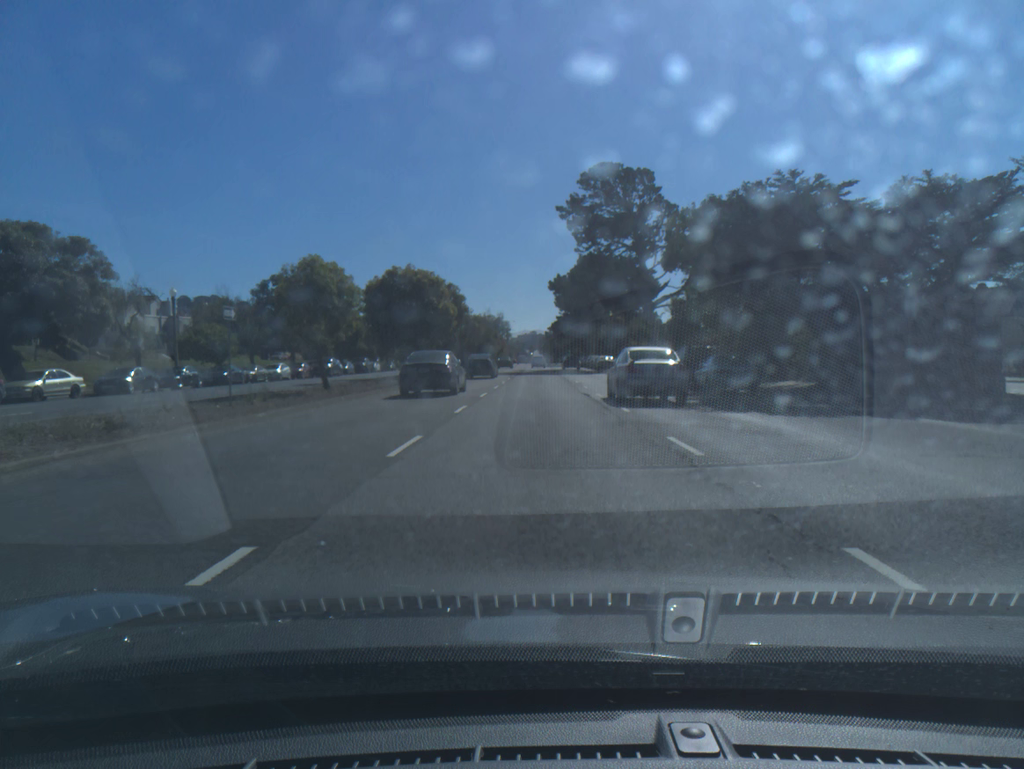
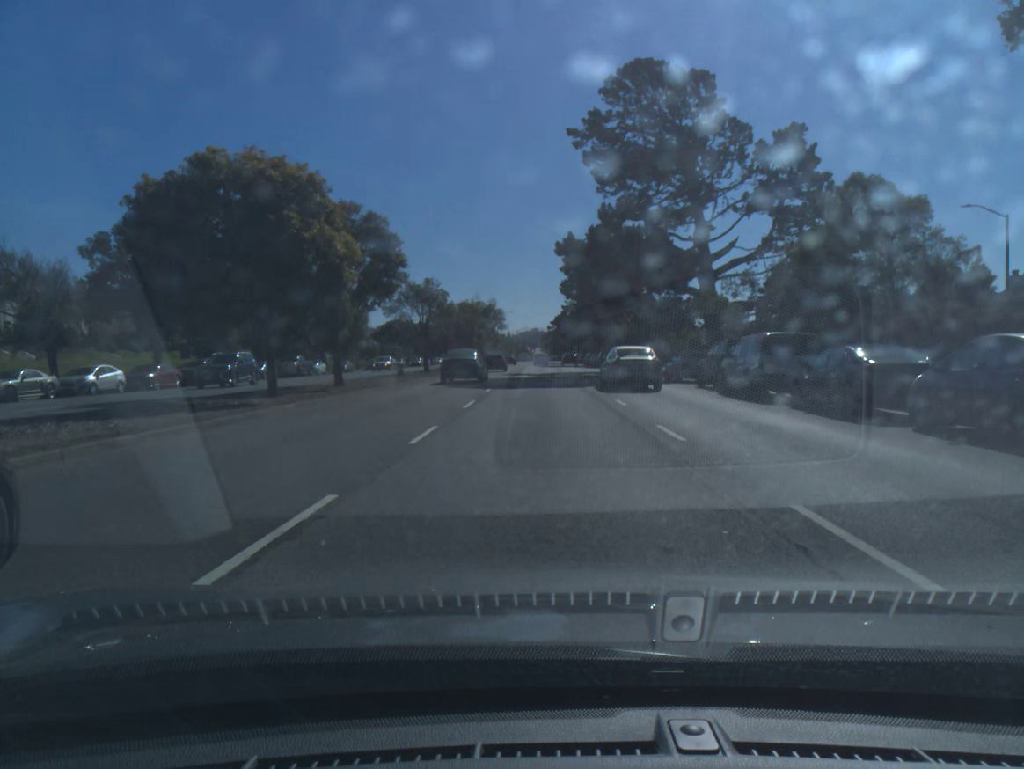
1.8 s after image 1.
(0.0, +28.0) m; 0°
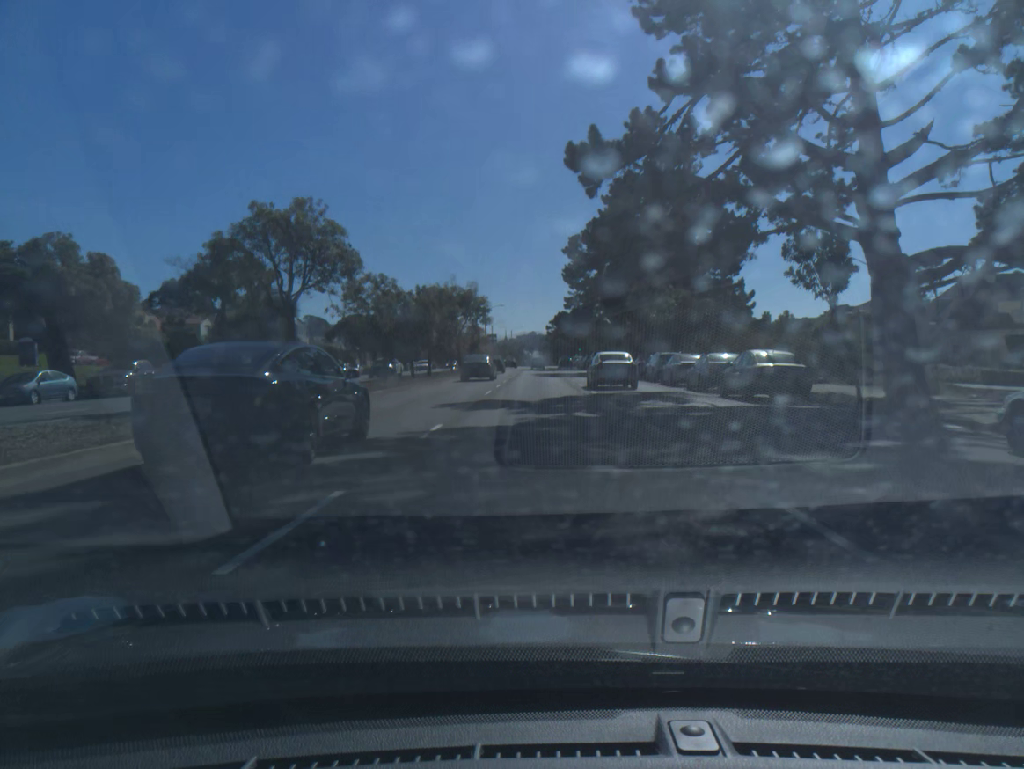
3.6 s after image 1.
(+0.1, +28.0) m; 0°
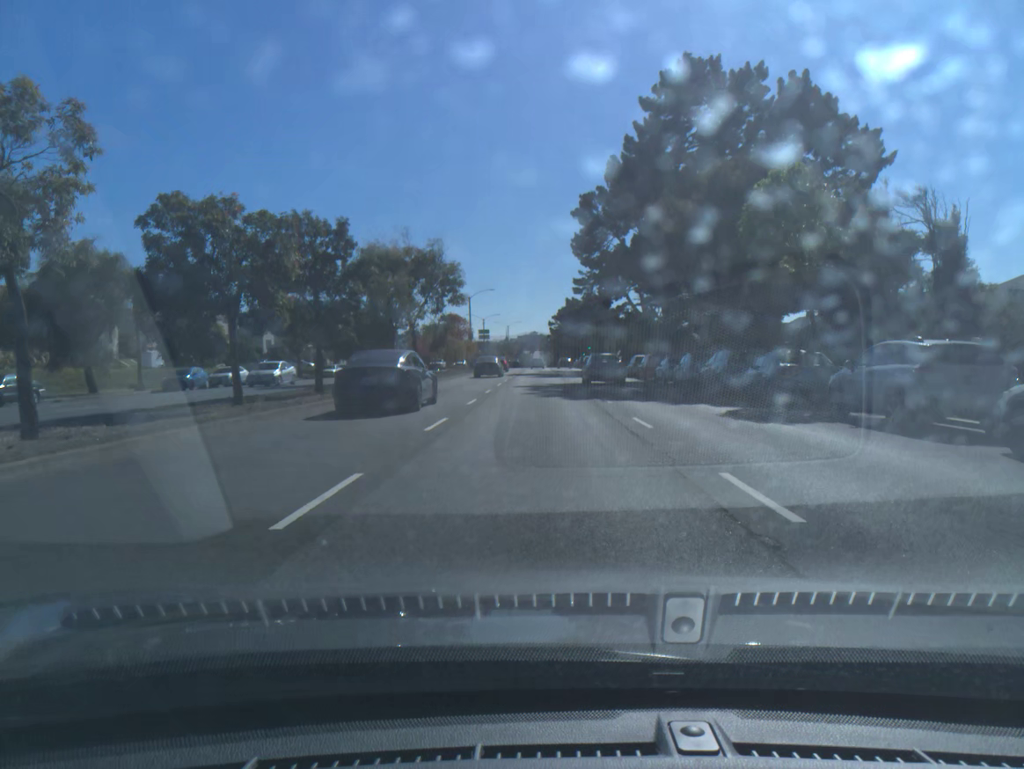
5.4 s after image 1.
(0.0, +28.0) m; 0°
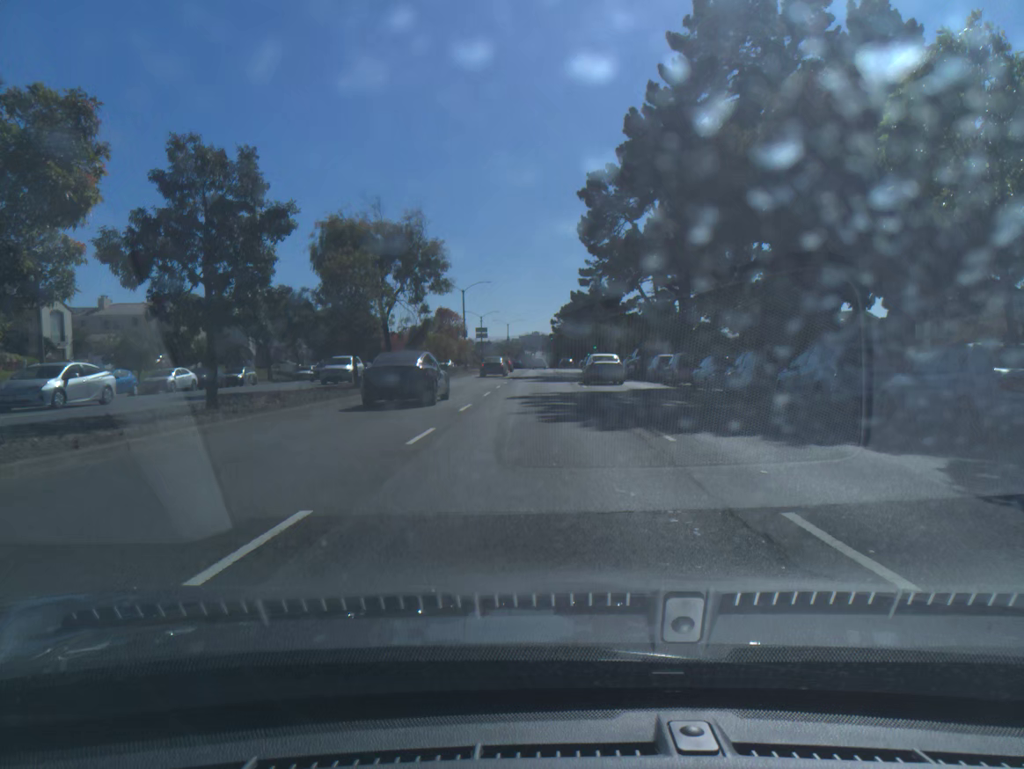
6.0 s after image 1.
(0.0, +9.4) m; 0°
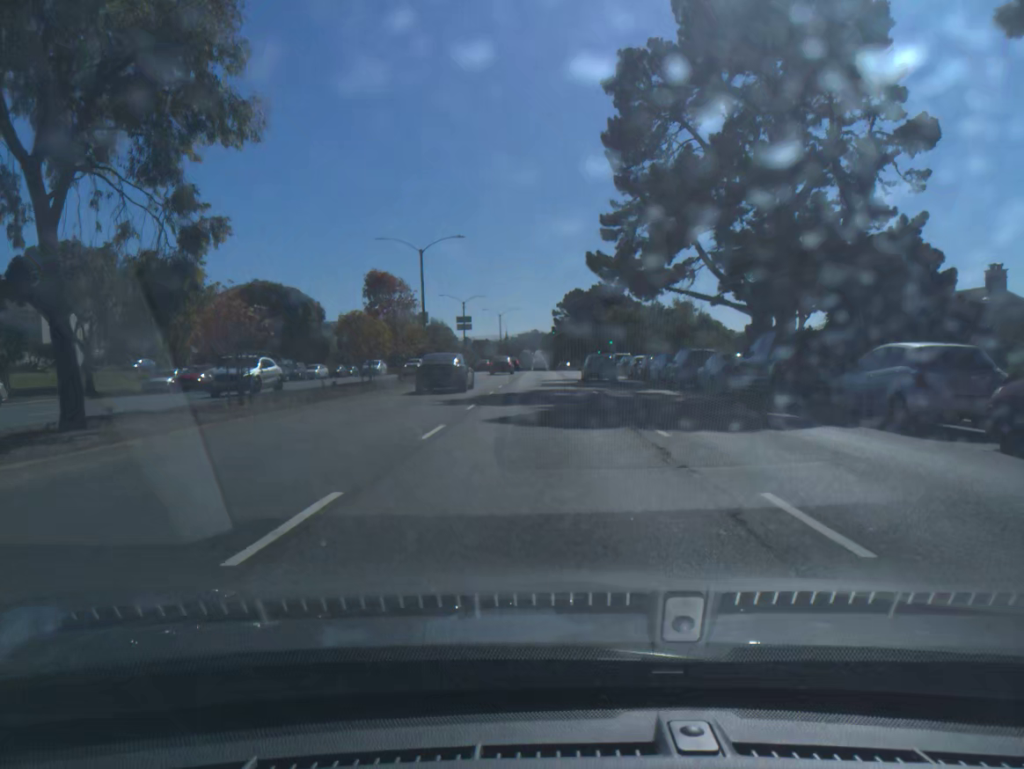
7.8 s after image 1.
(0.0, +28.2) m; 0°
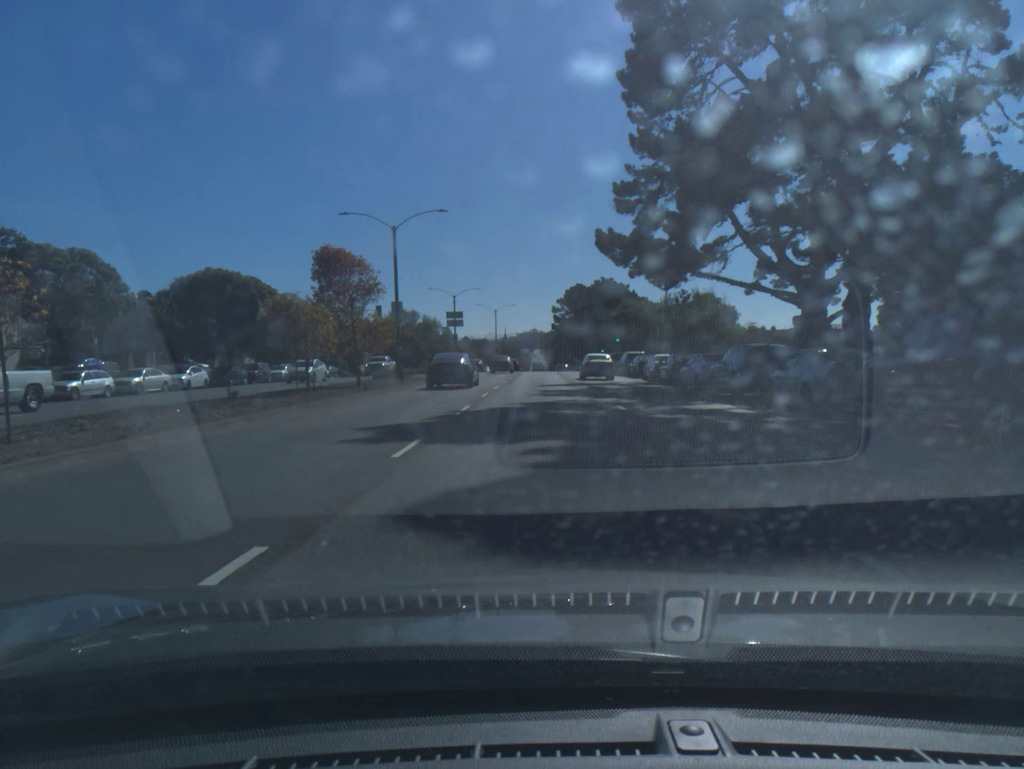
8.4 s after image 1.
(0.0, +9.4) m; 0°
